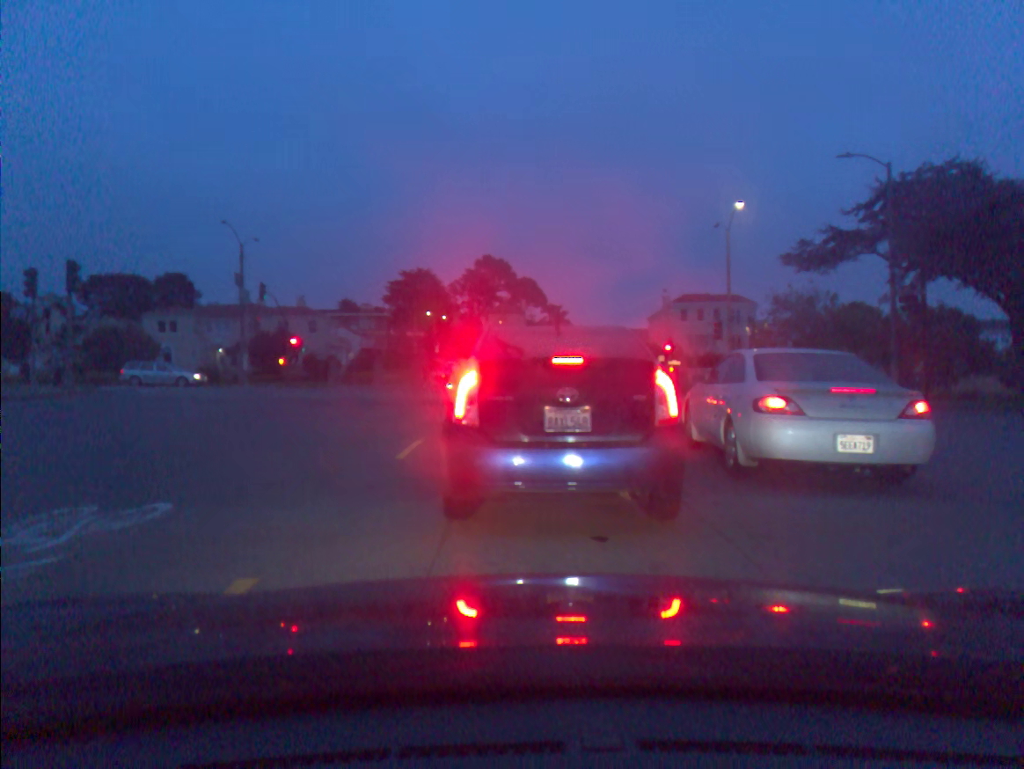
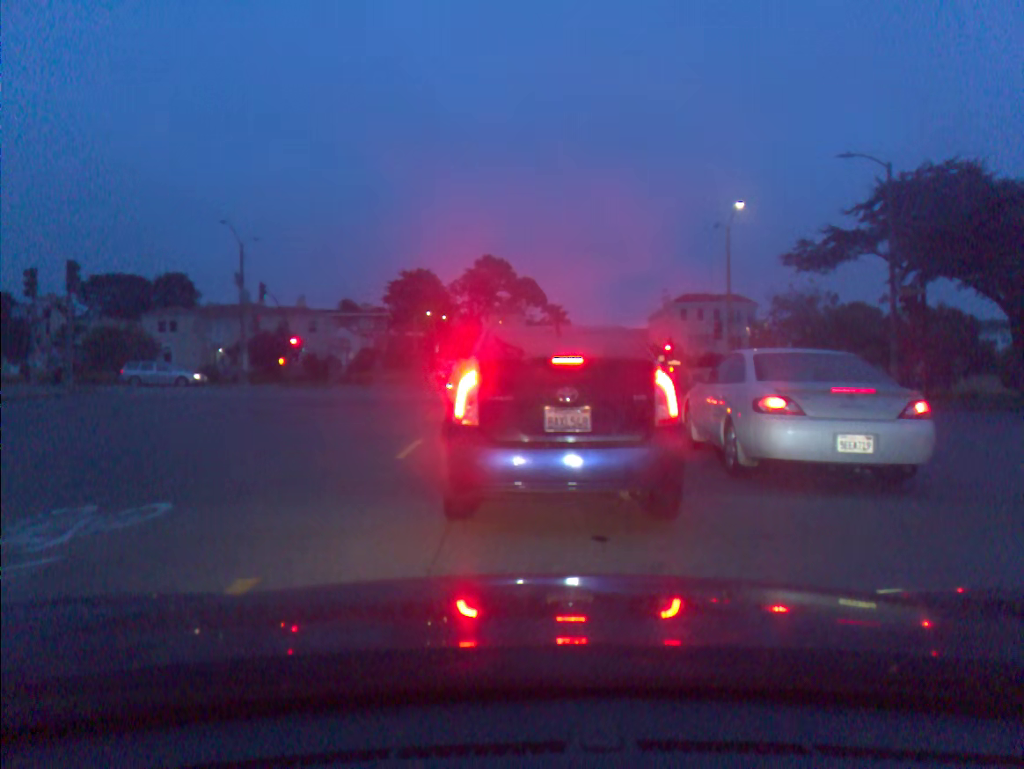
(0.0, 0.0) m; 0°
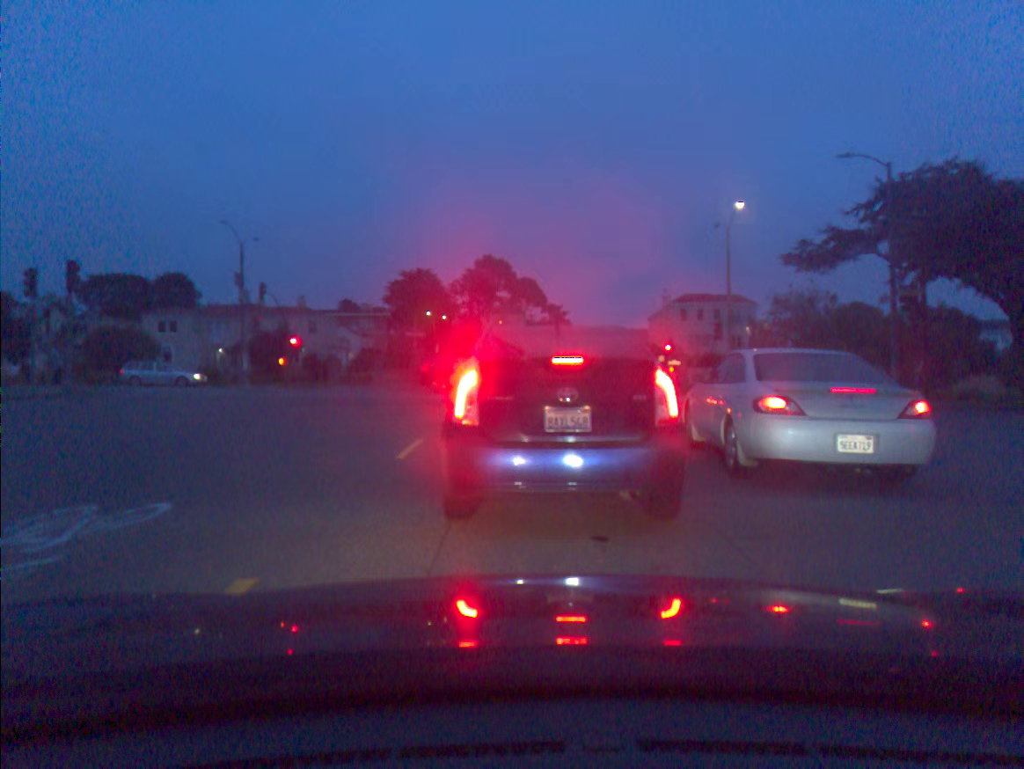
(0.0, 0.0) m; 0°
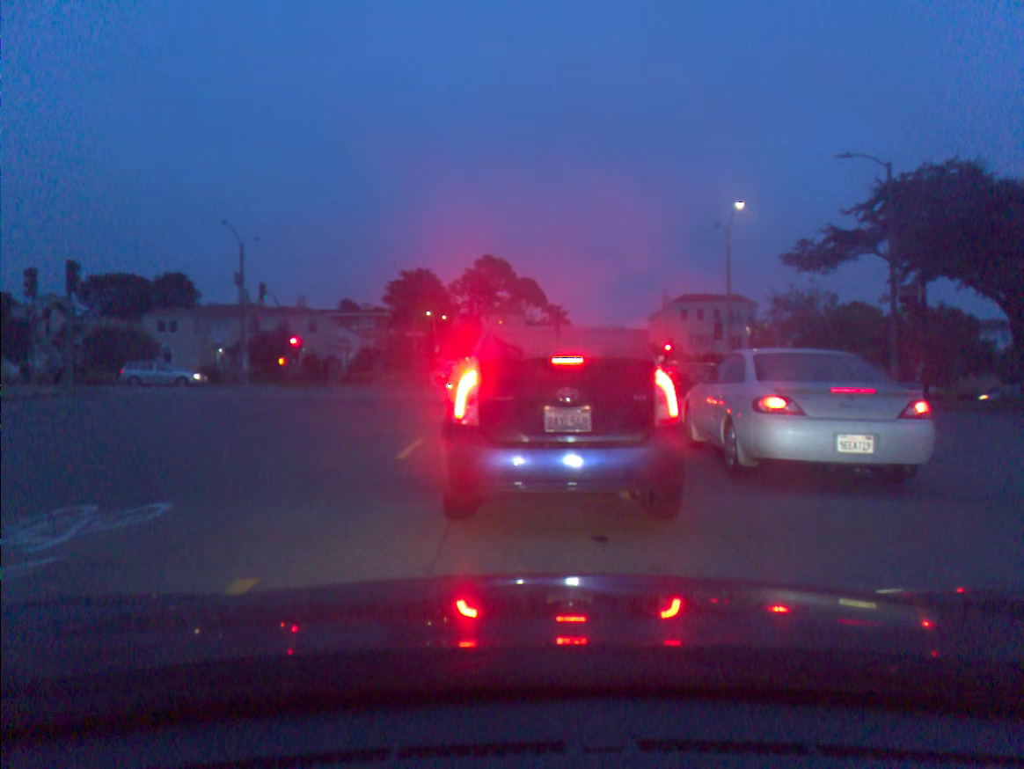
(0.0, 0.0) m; 0°
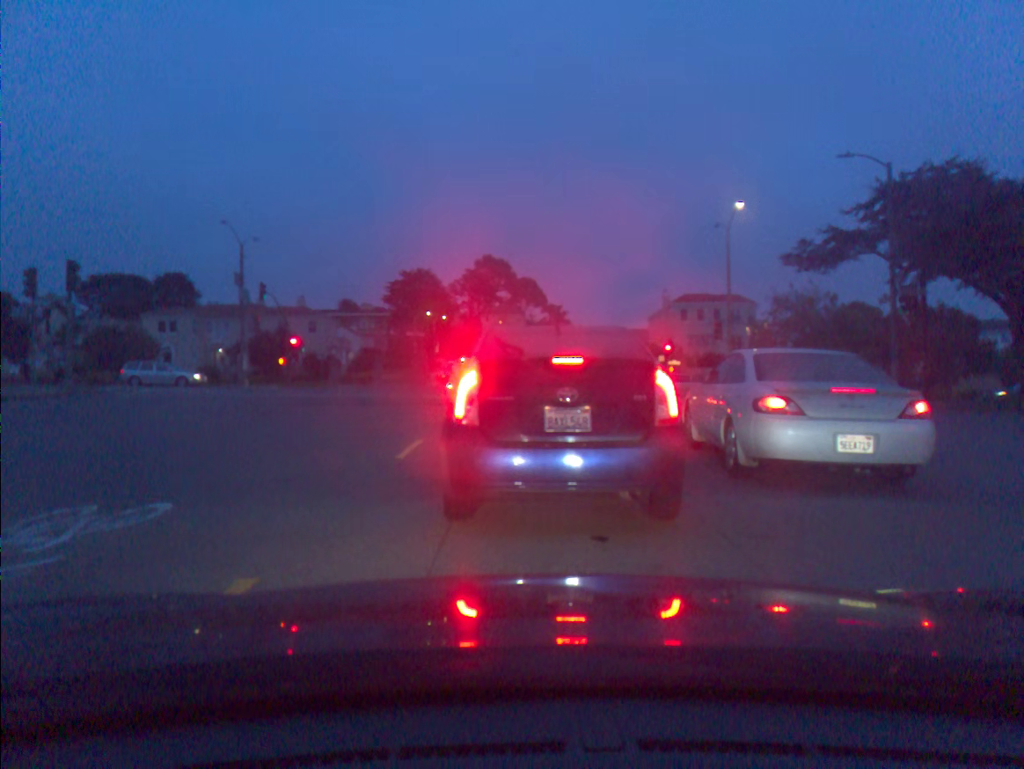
(0.0, 0.0) m; 0°
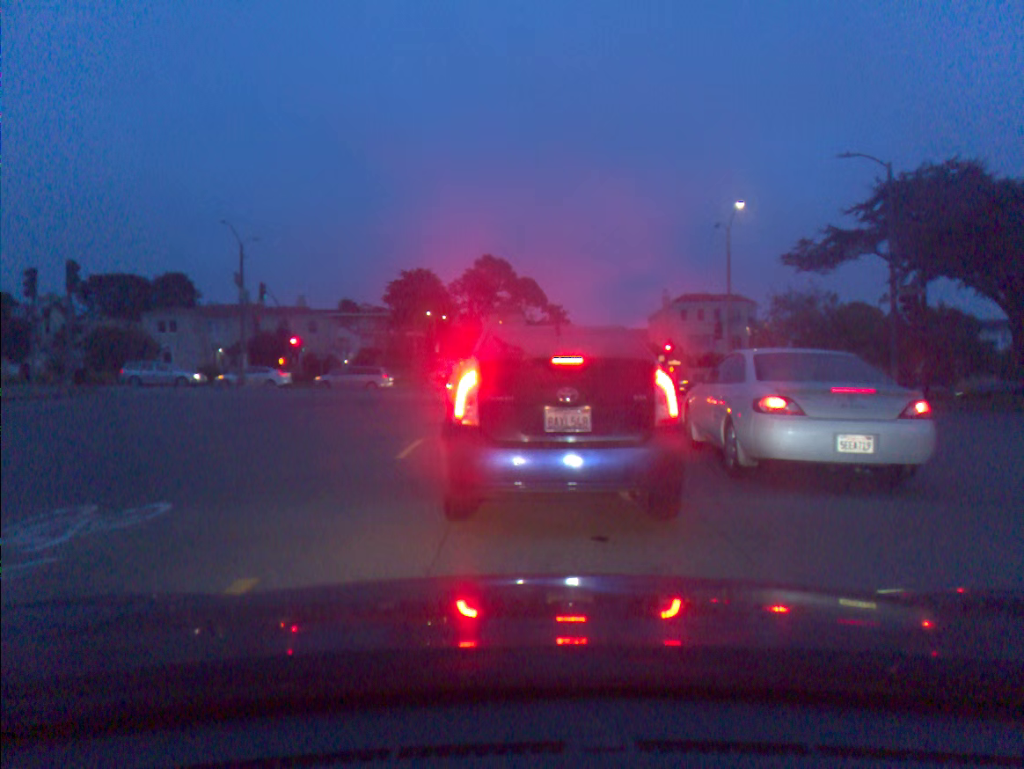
(0.0, 0.0) m; 0°
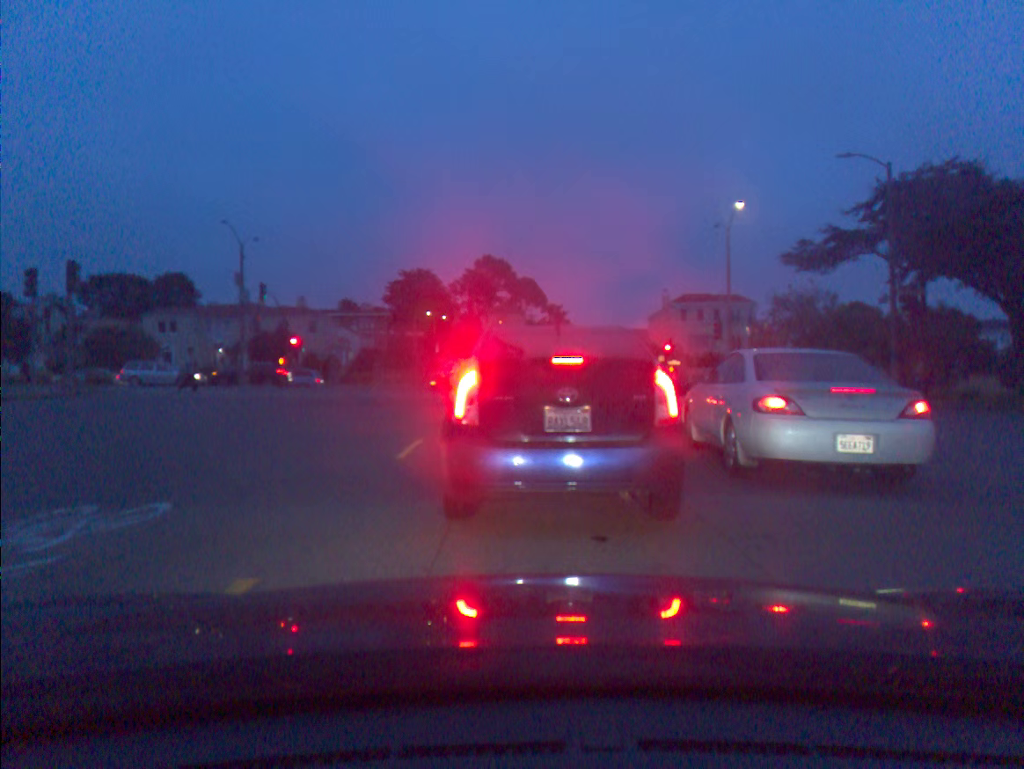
(0.0, 0.0) m; 0°
